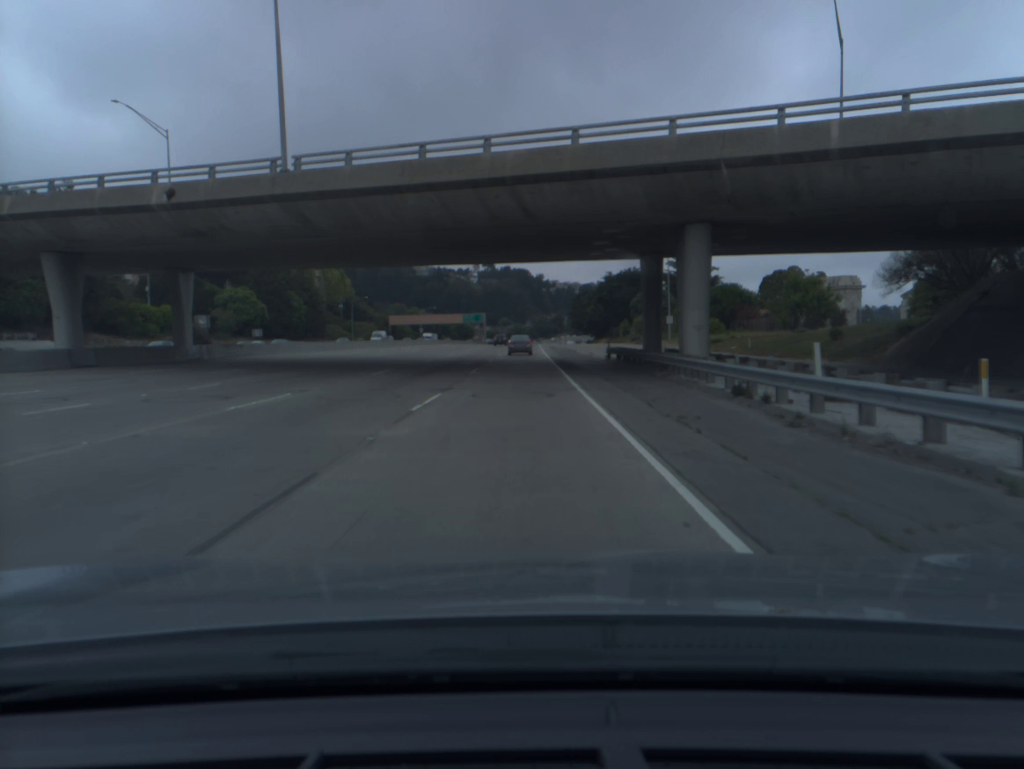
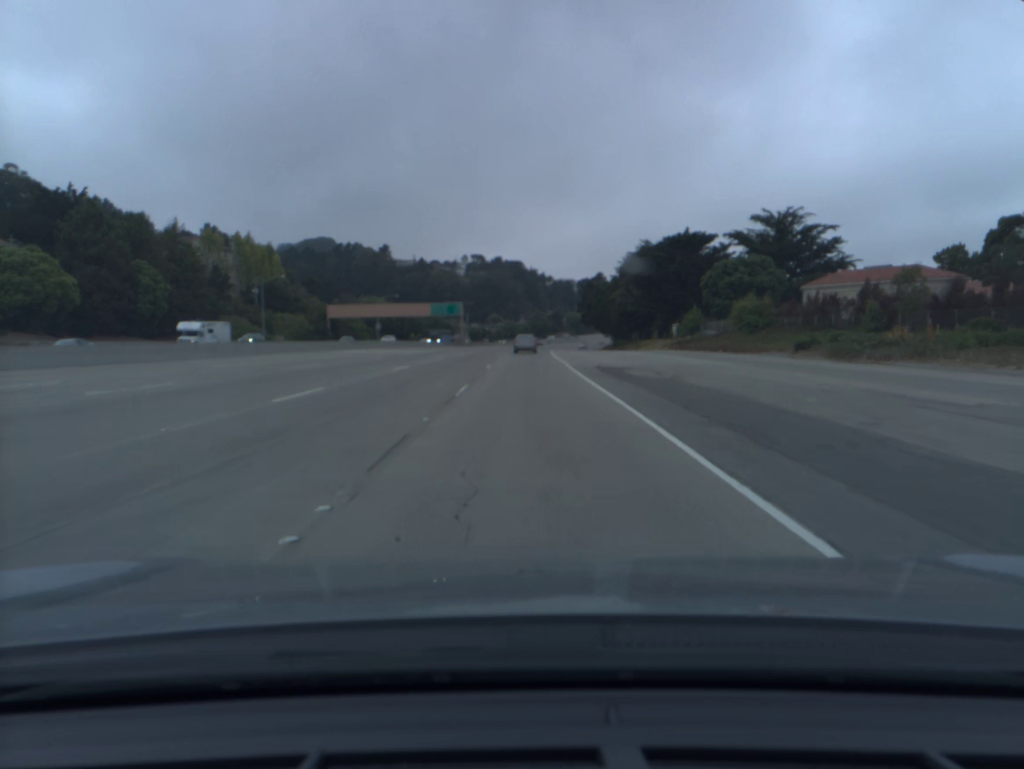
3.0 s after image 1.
(+0.1, +70.3) m; +1°
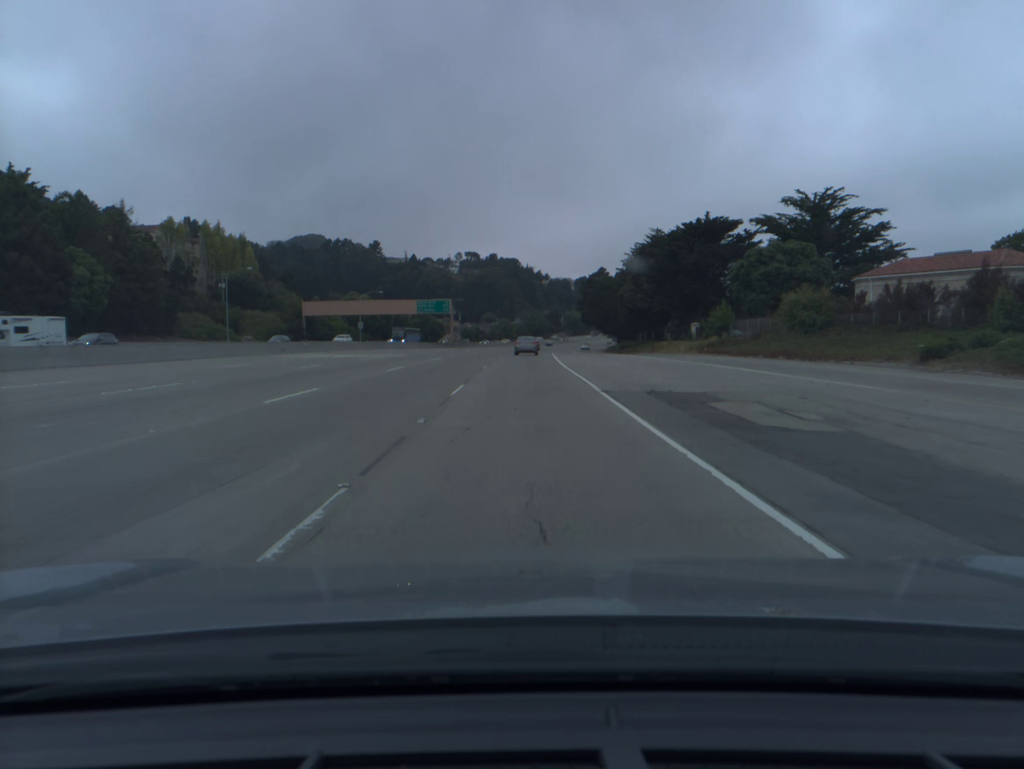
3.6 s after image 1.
(0.0, +14.5) m; 0°
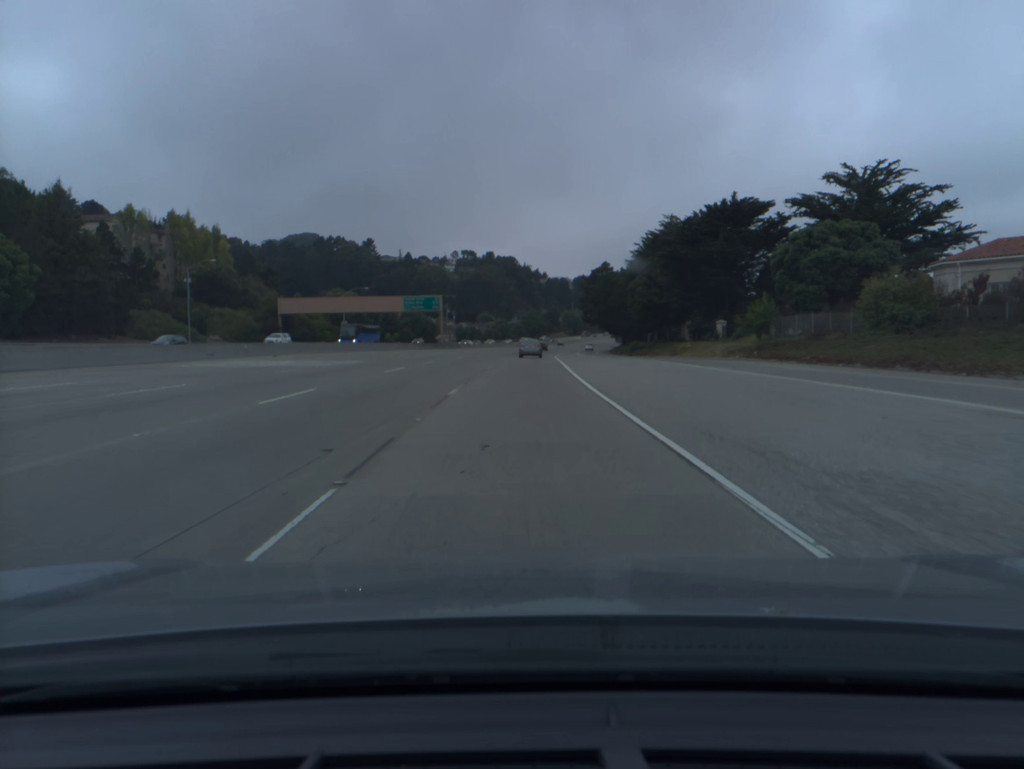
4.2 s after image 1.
(0.0, +14.6) m; 0°
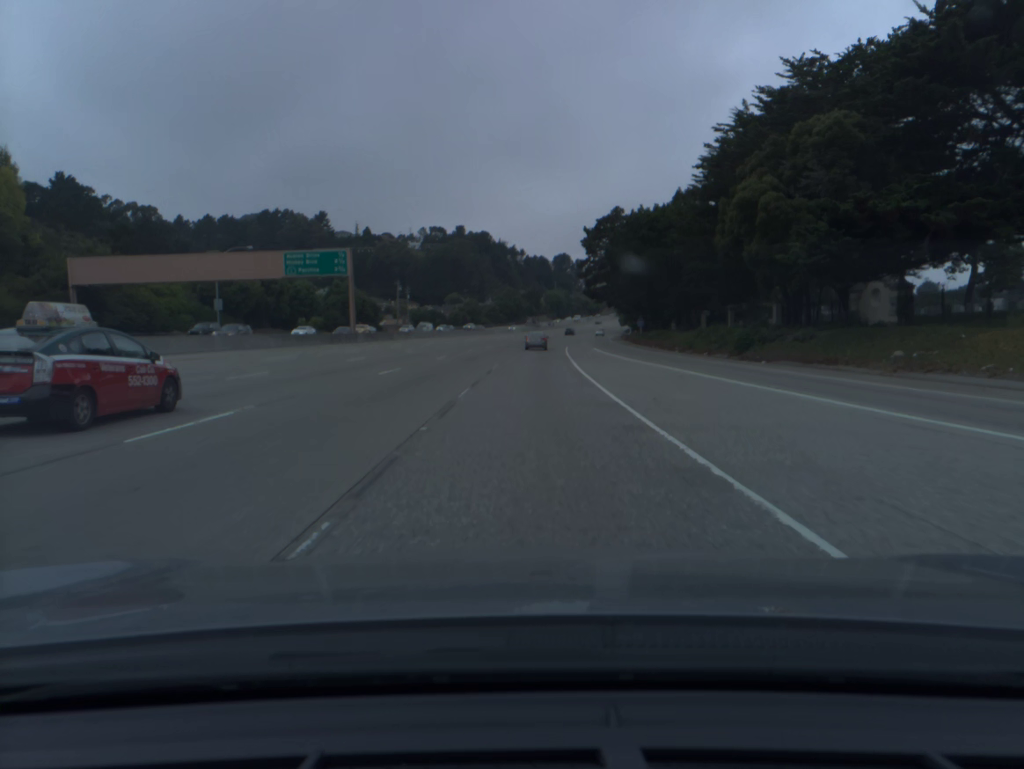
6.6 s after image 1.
(+0.7, +59.5) m; +2°
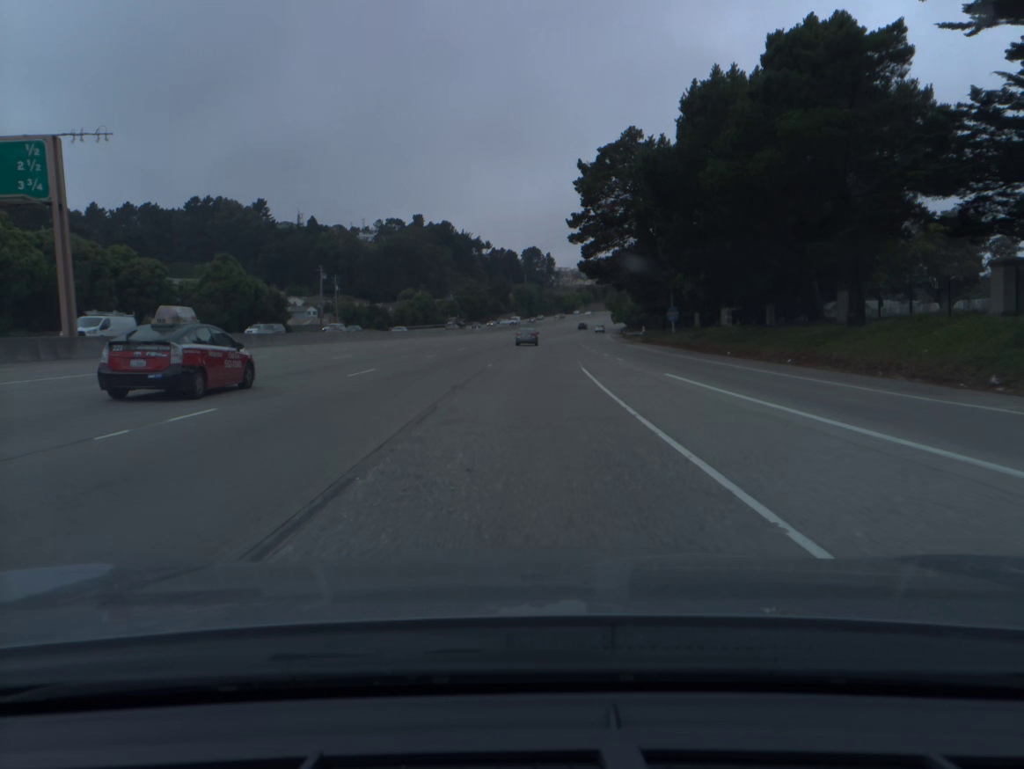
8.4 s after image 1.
(+0.9, +46.0) m; +2°
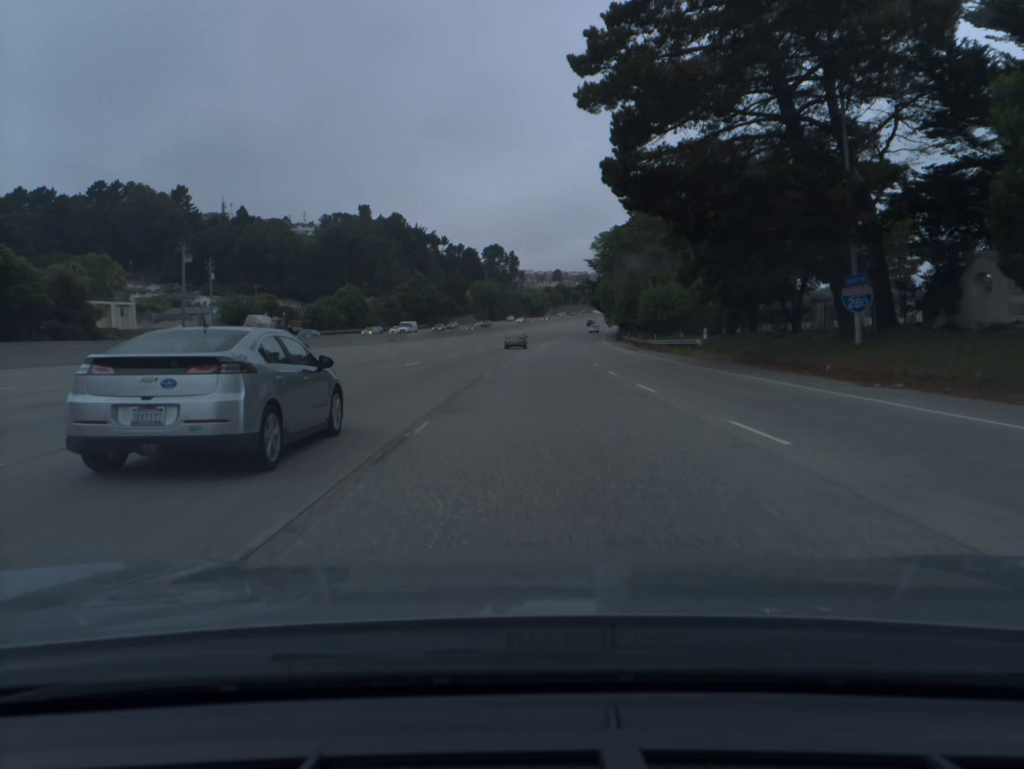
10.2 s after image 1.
(+1.0, +46.9) m; +3°
